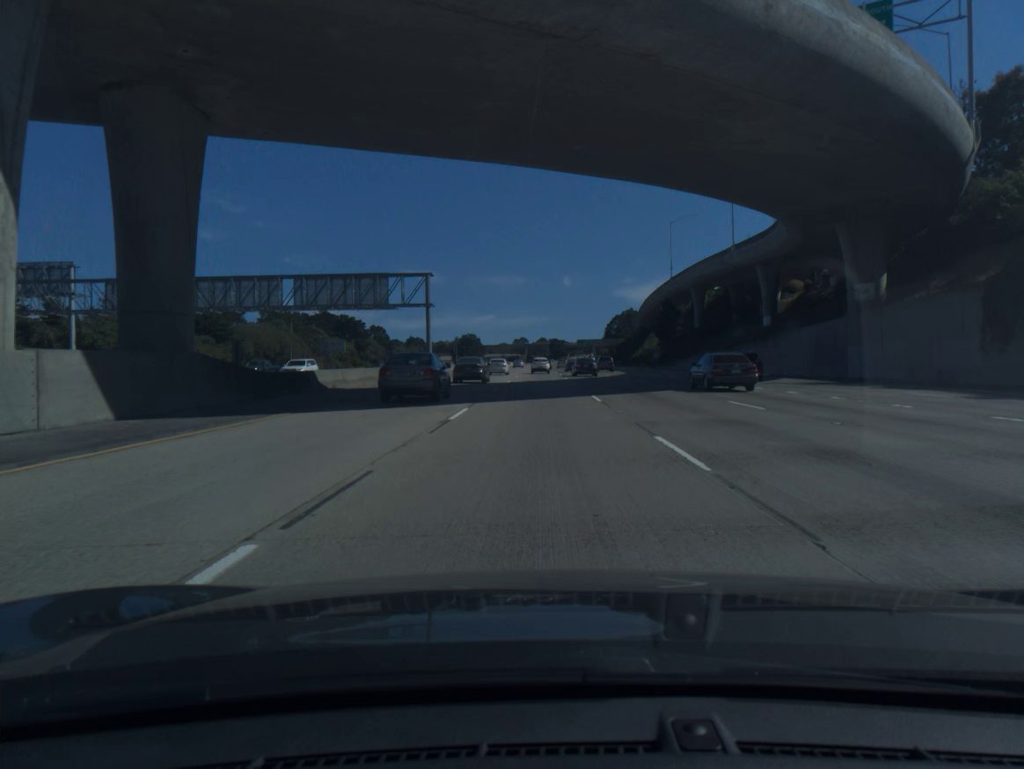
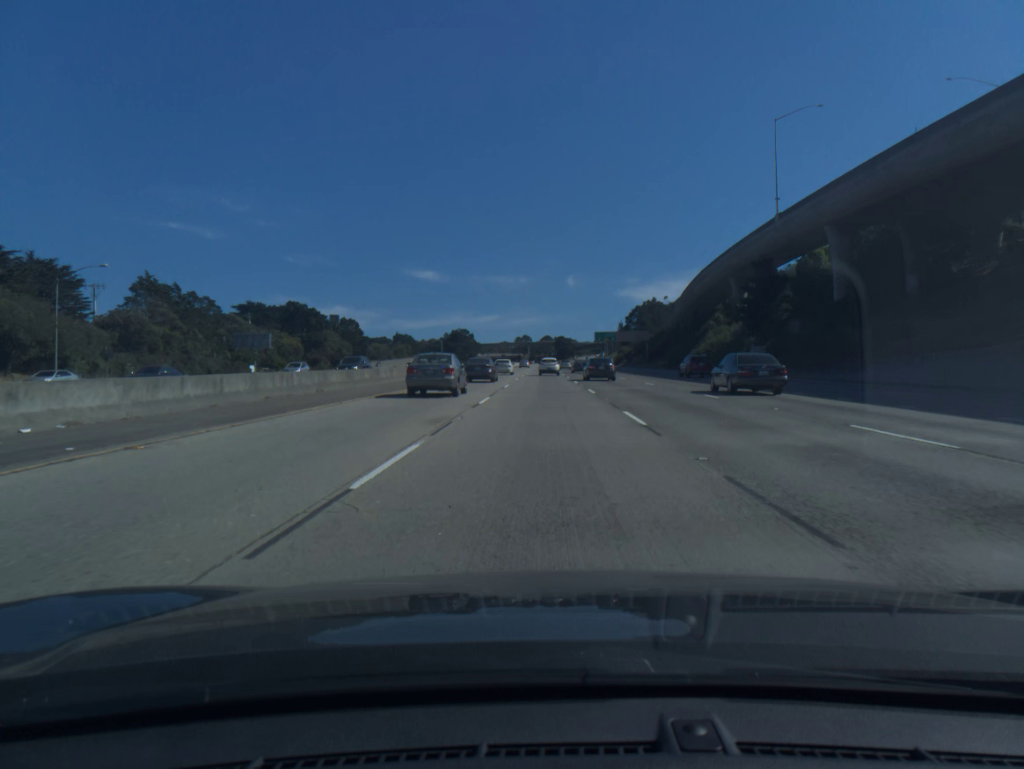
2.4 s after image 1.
(-0.2, +67.0) m; 0°
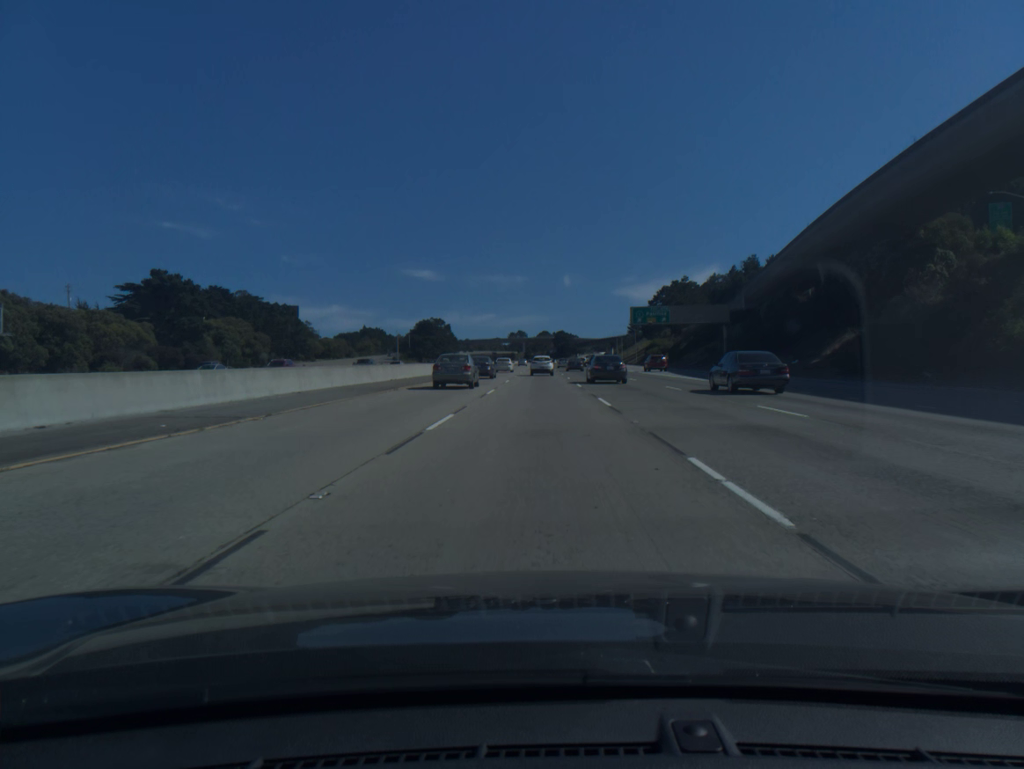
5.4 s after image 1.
(+0.3, +82.1) m; 0°
